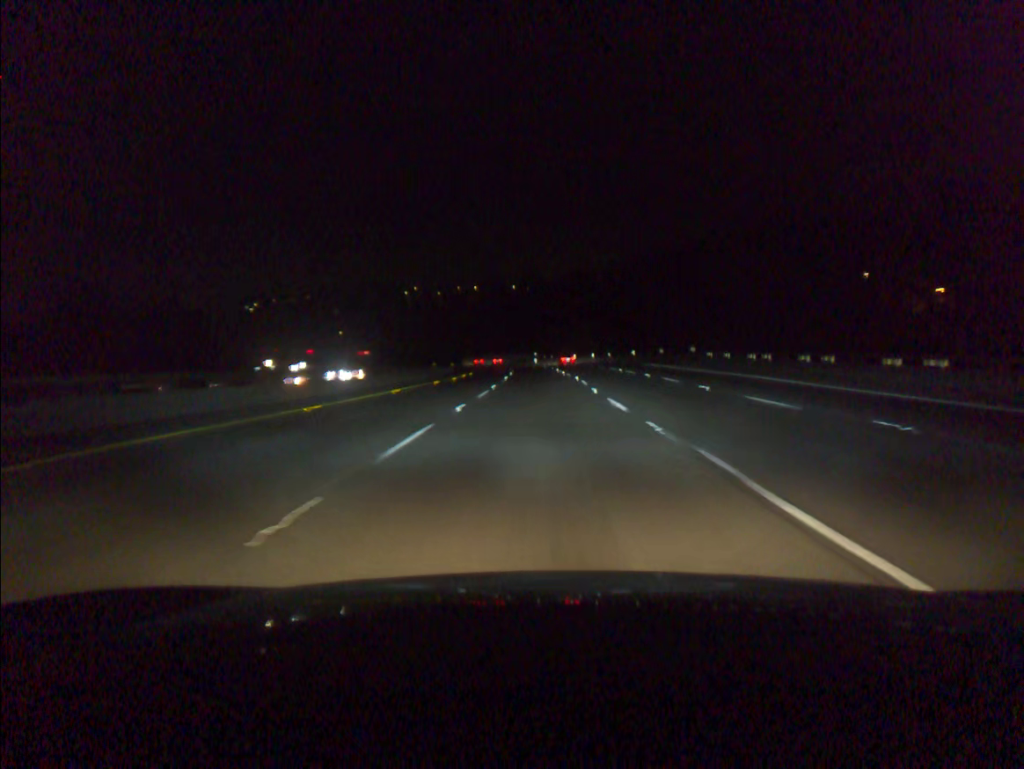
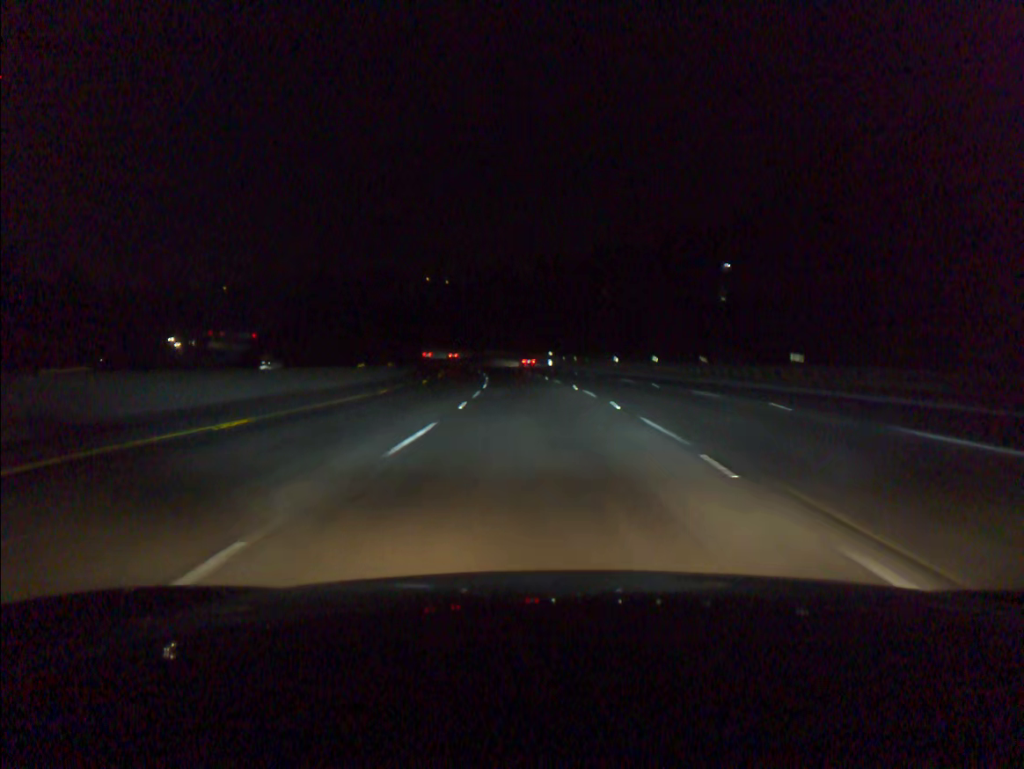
(-0.4, +54.9) m; -1°
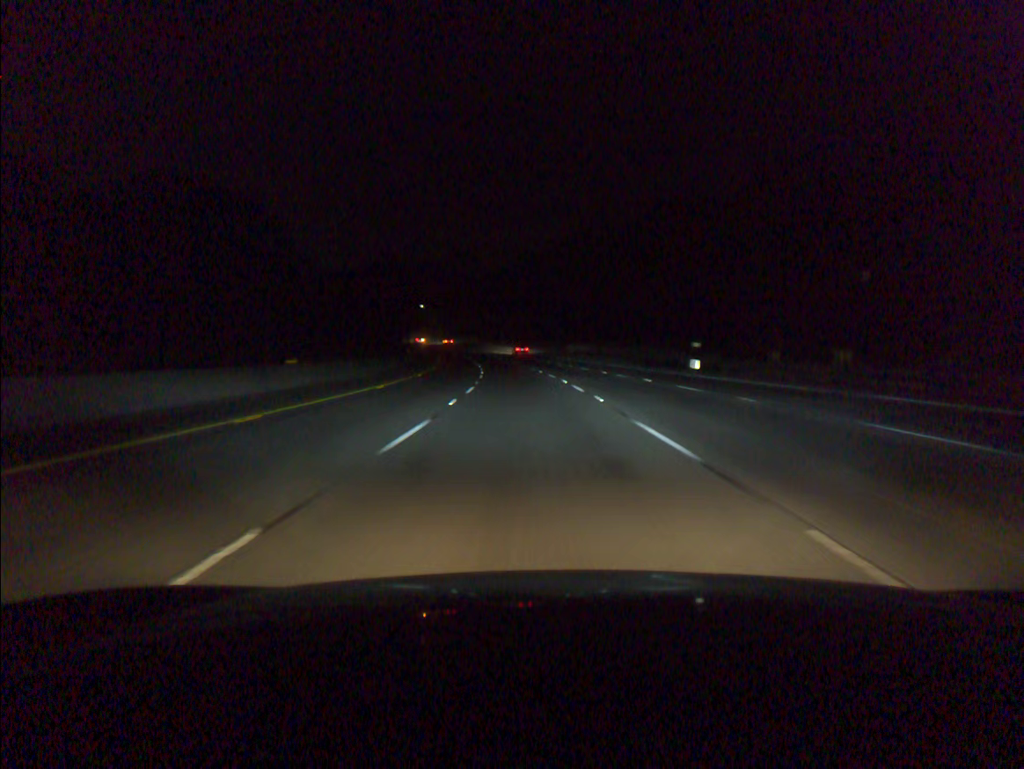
(-3.5, +72.9) m; -6°
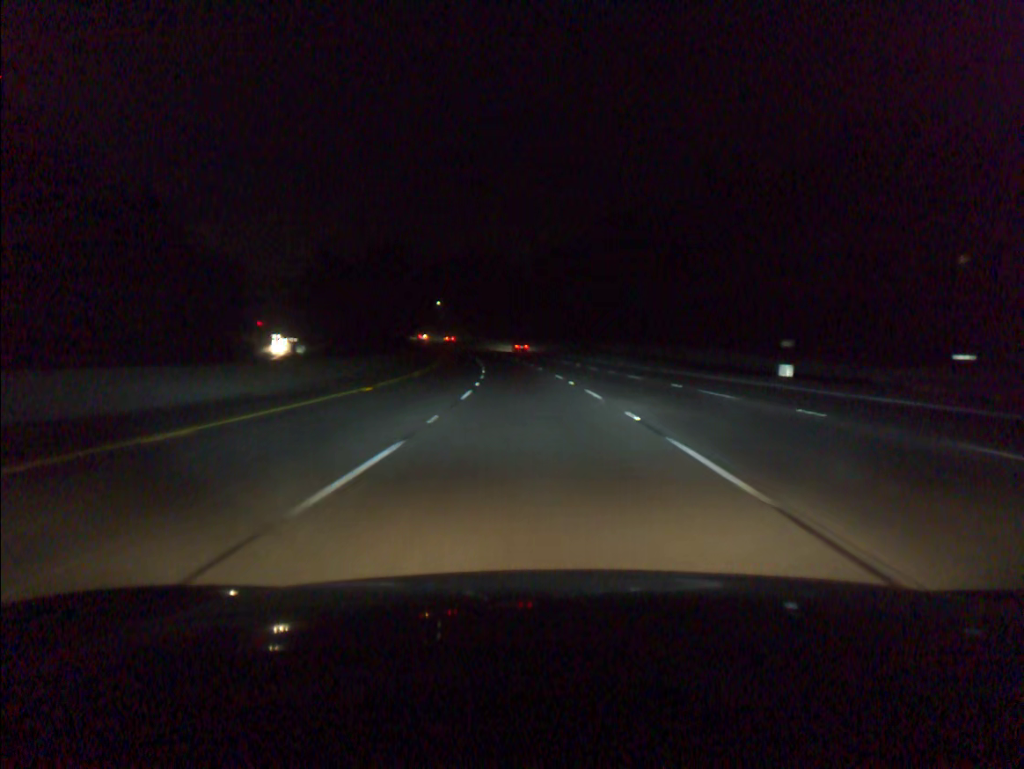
(-0.3, +18.2) m; -2°
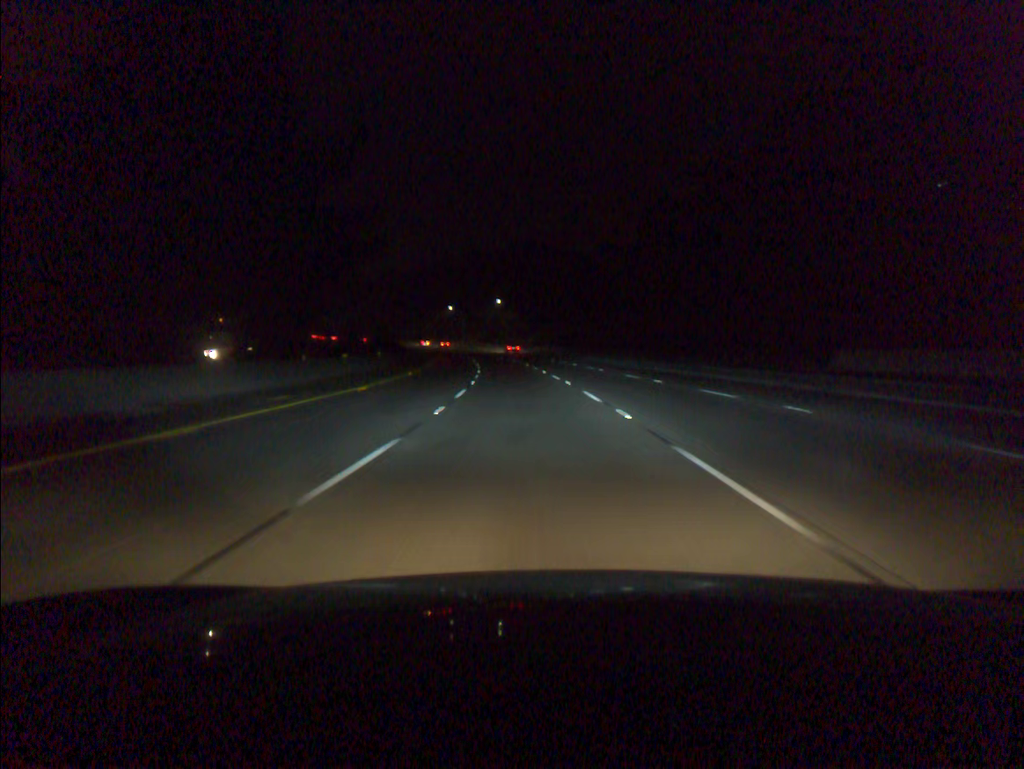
(-3.9, +72.8) m; -6°
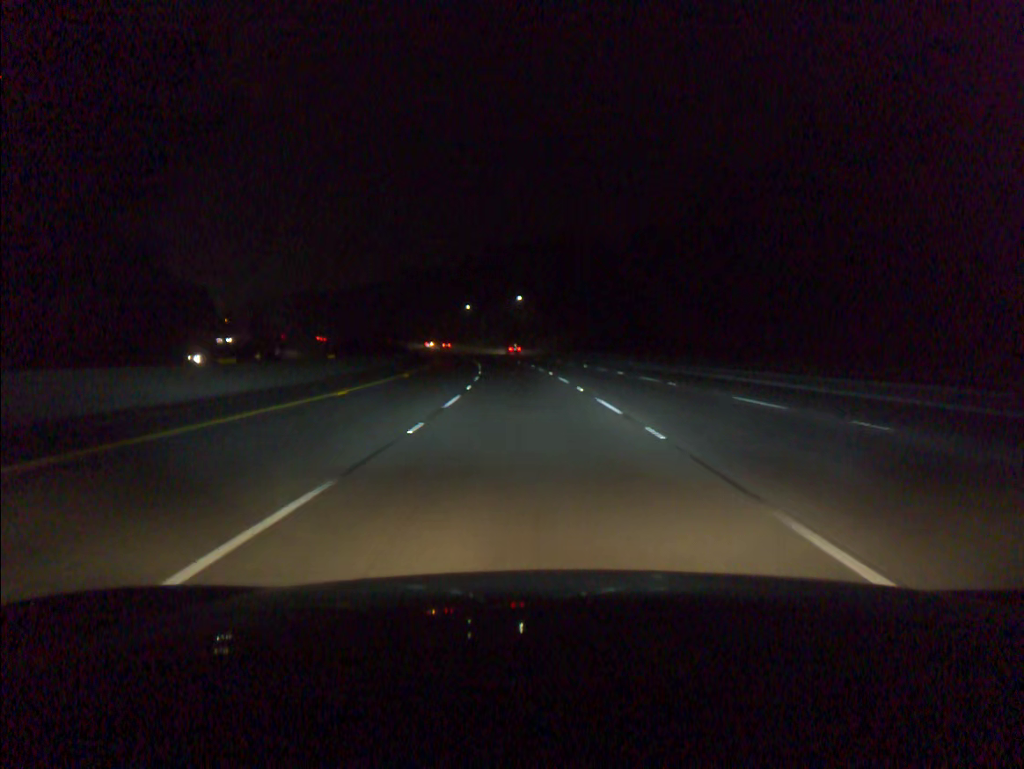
(-0.3, +18.1) m; -2°
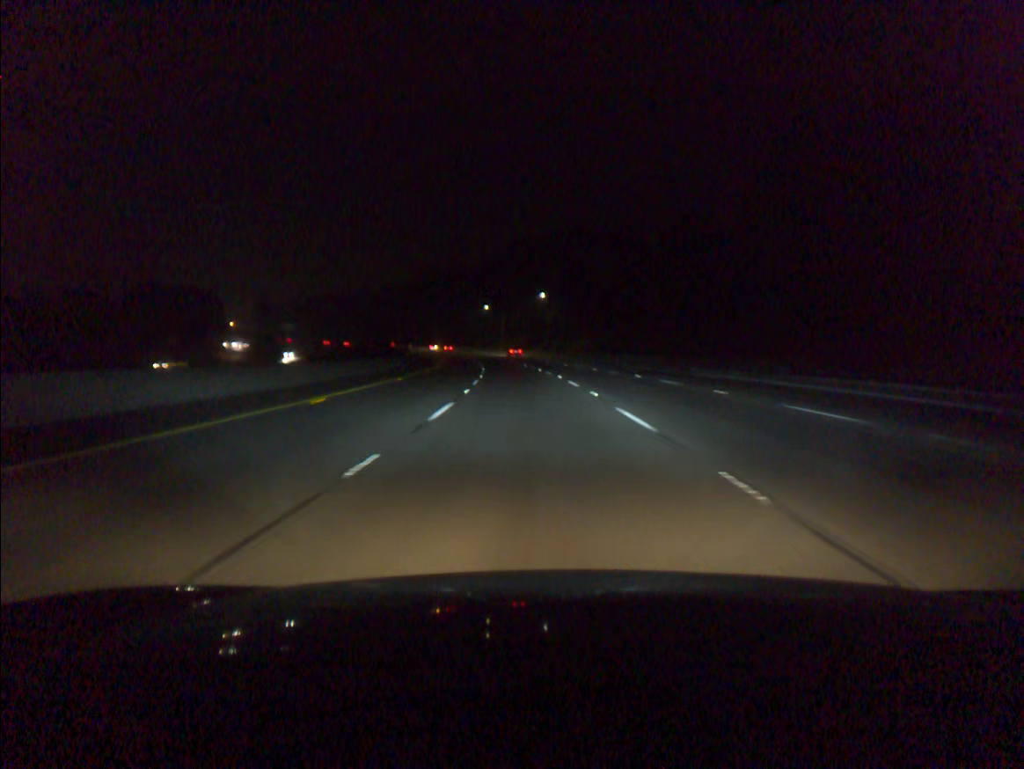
(-0.3, +18.1) m; -2°
